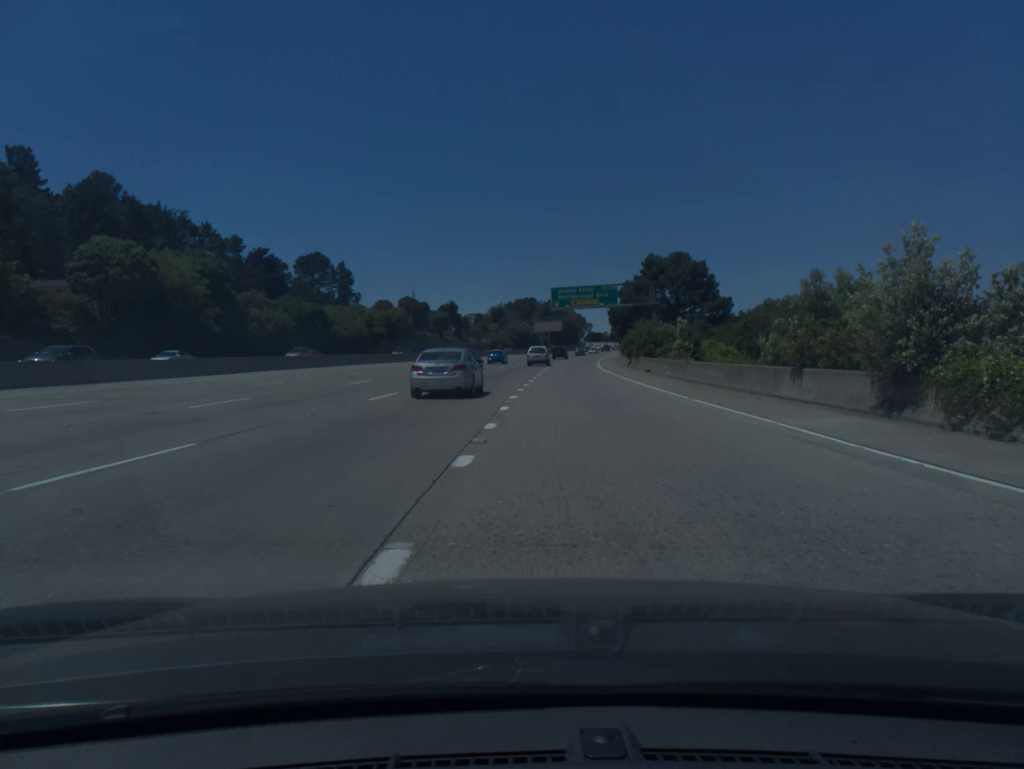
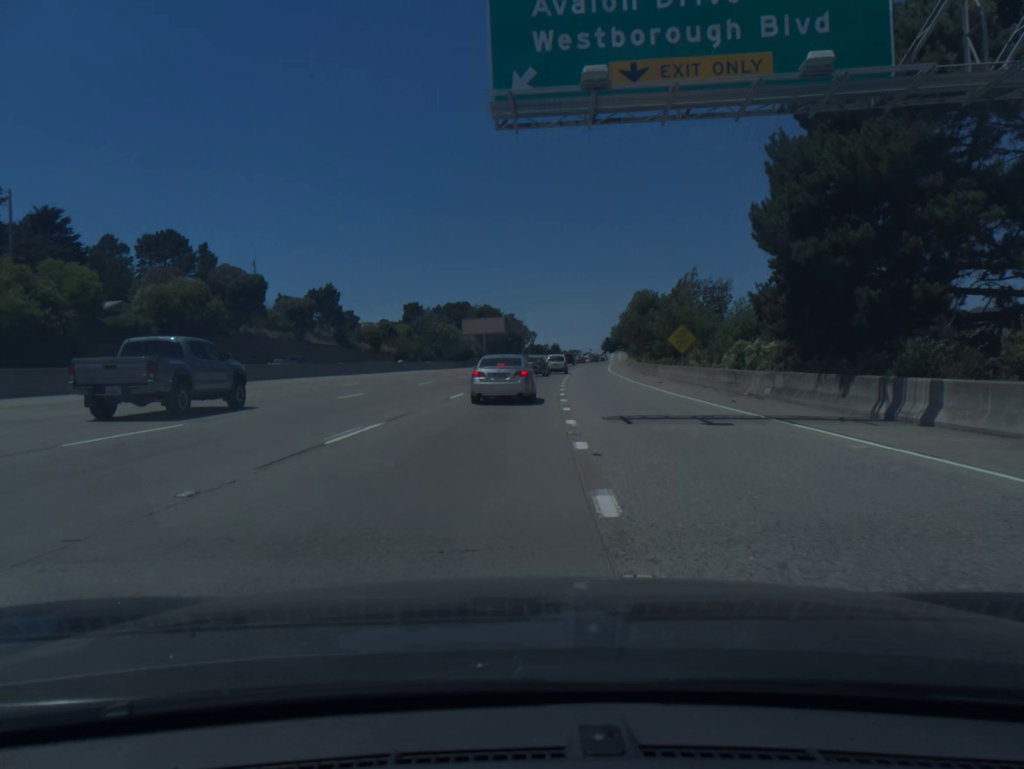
(+3.2, +80.0) m; +5°
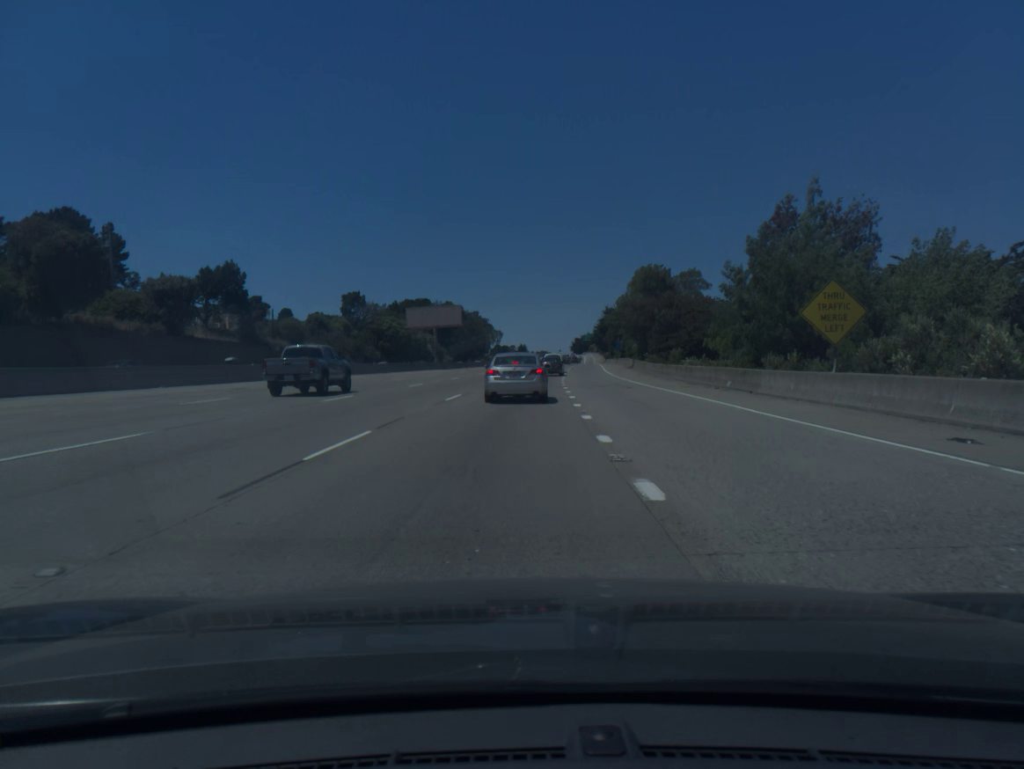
(+0.6, +31.2) m; +2°
